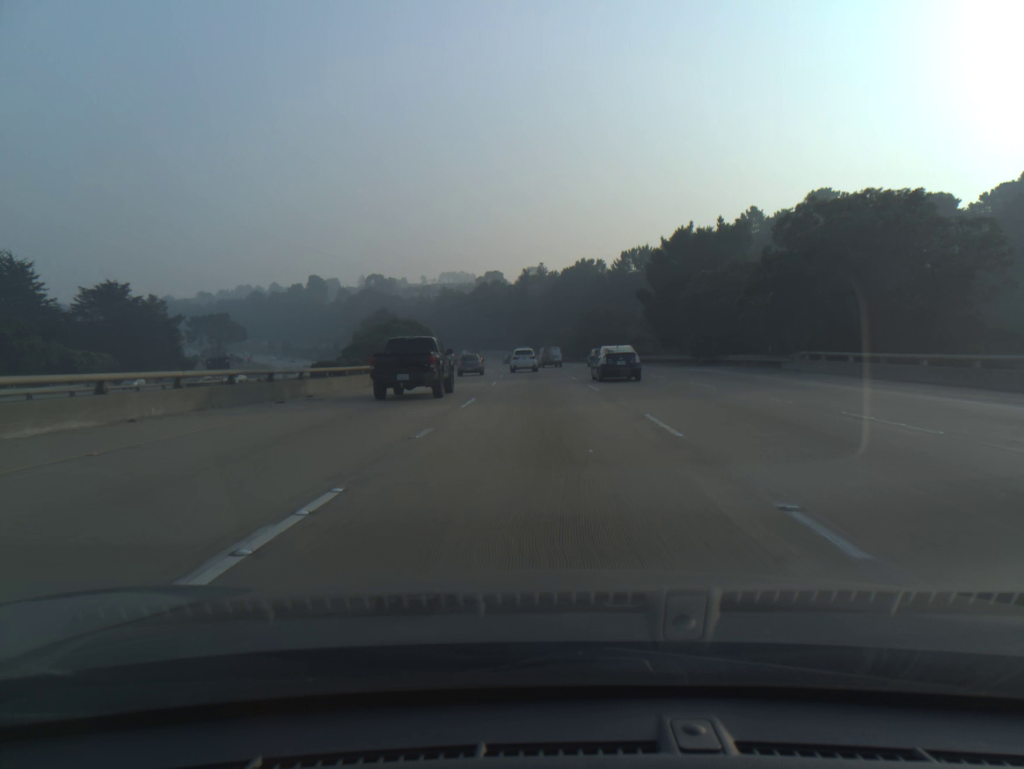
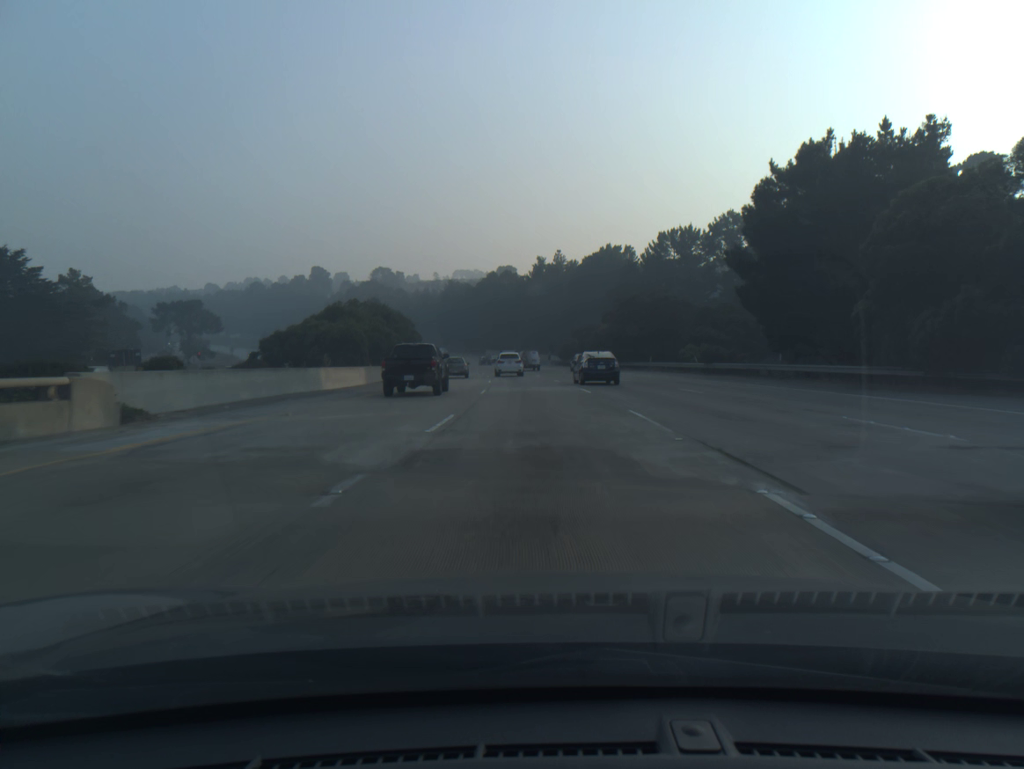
(-0.2, +32.0) m; -1°
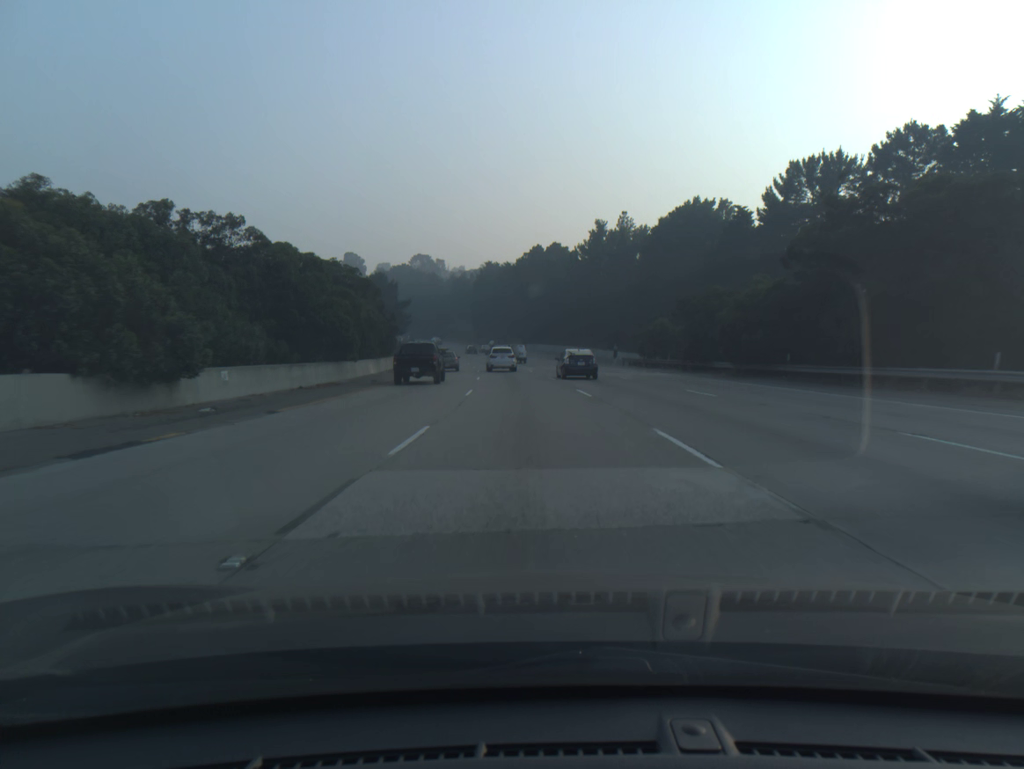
(-1.2, +47.4) m; -3°
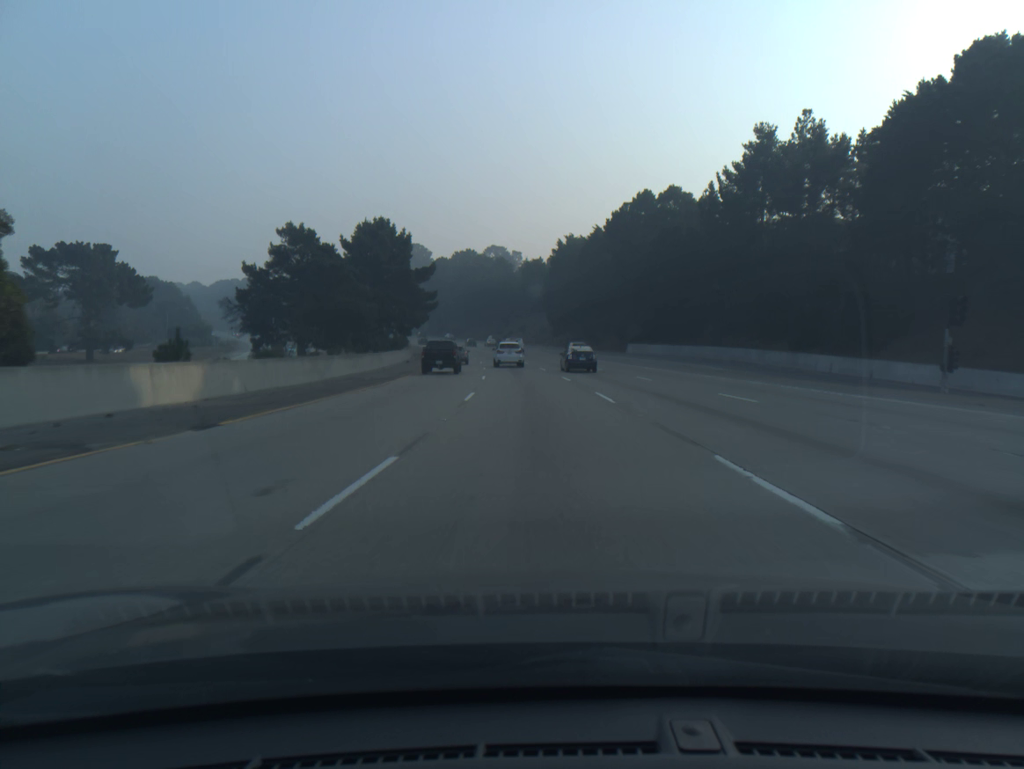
(-3.3, +62.2) m; -6°
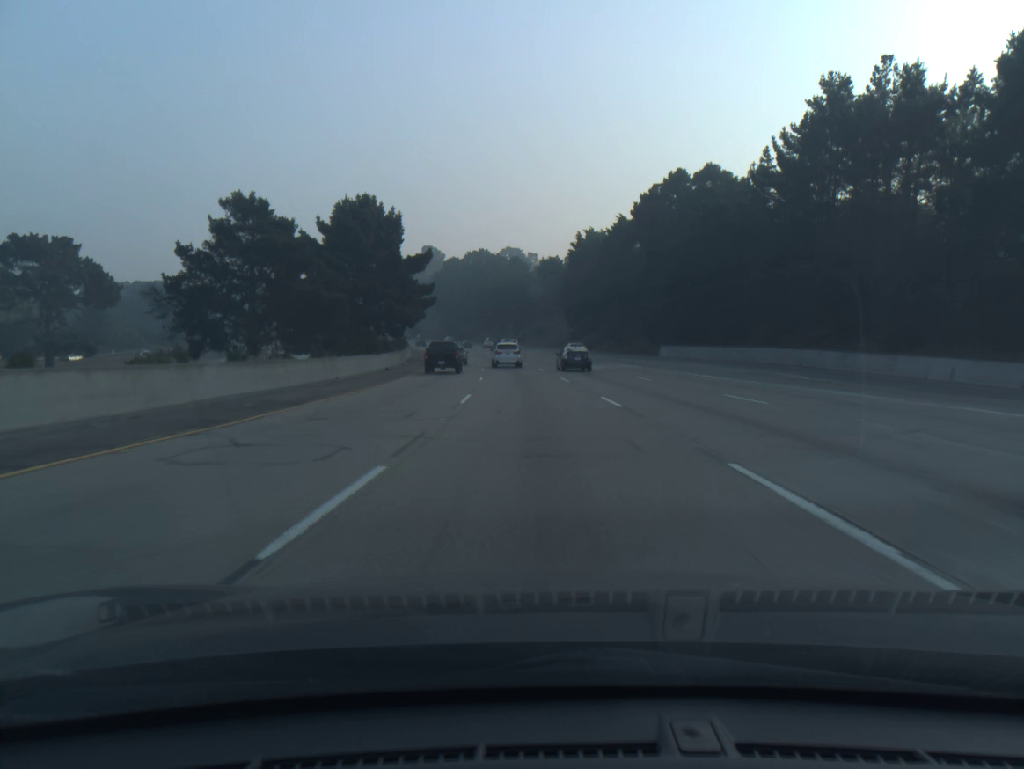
(-0.2, +15.4) m; -1°
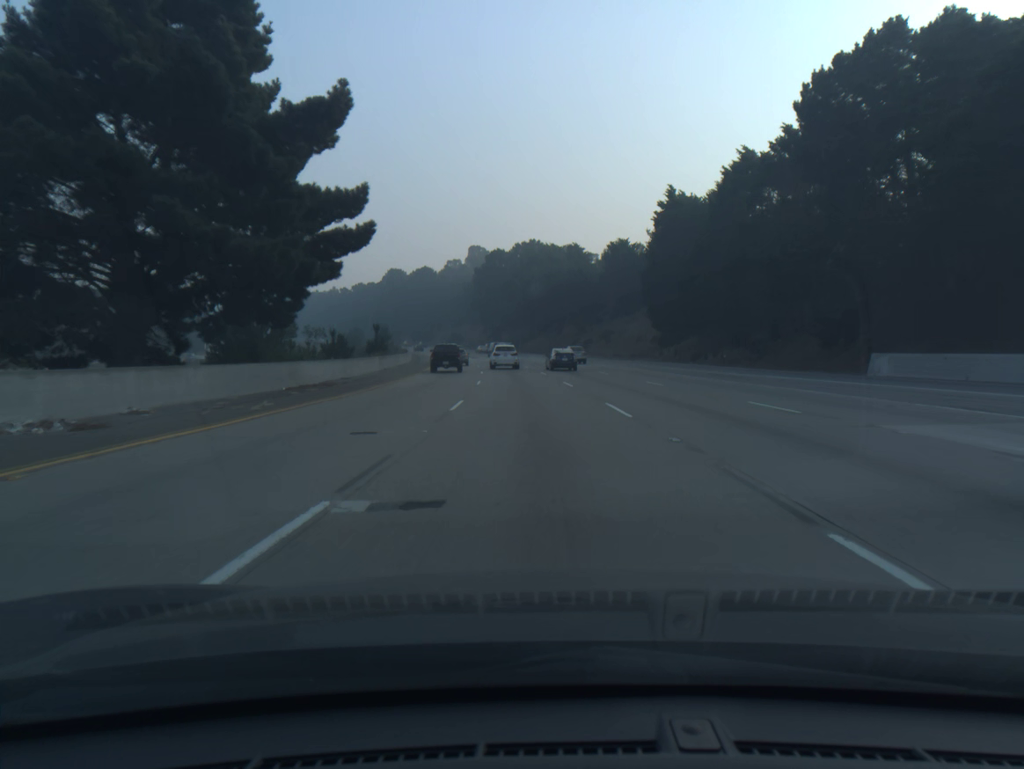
(-1.6, +45.8) m; -4°
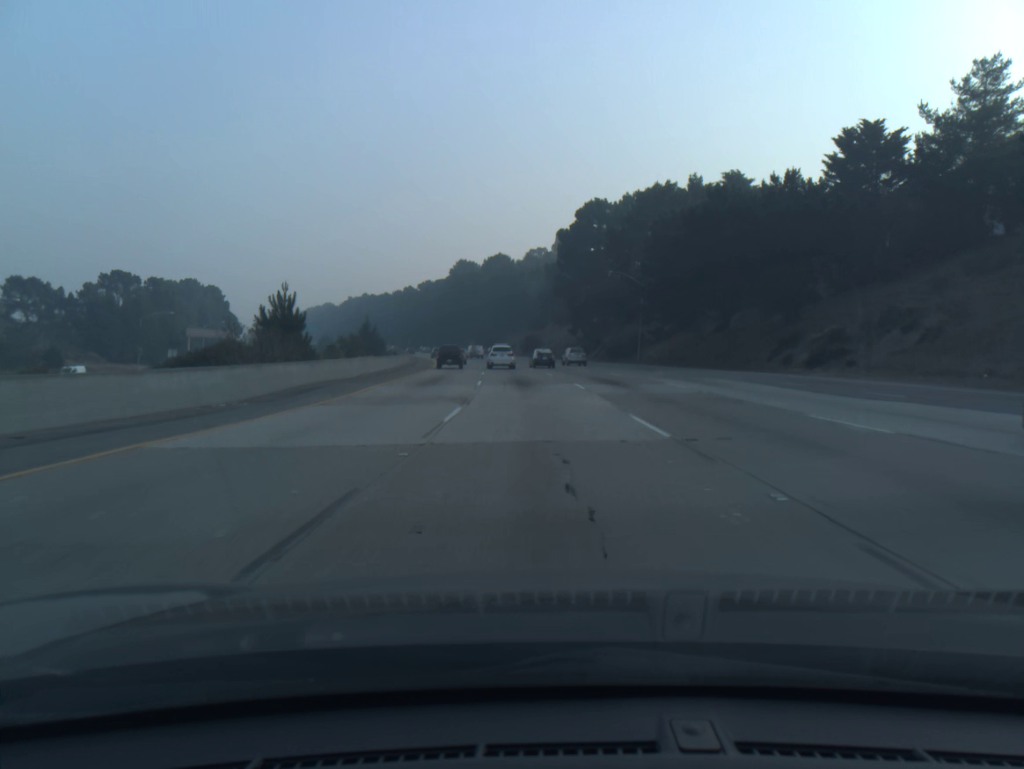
(-4.7, +75.8) m; -7°
